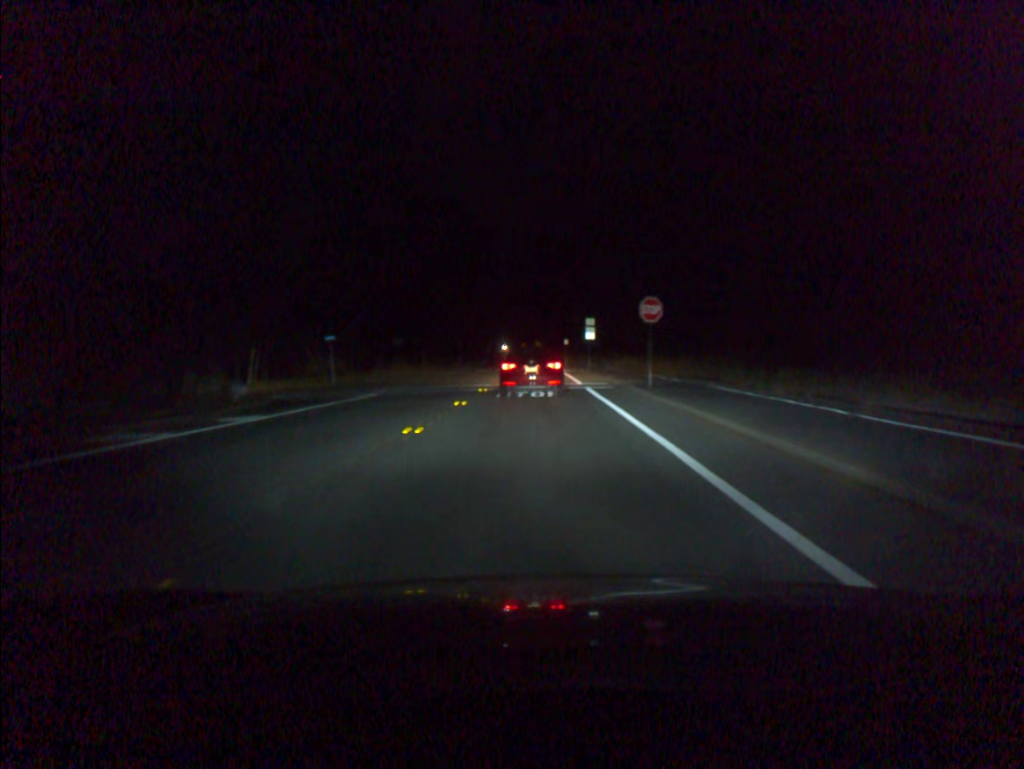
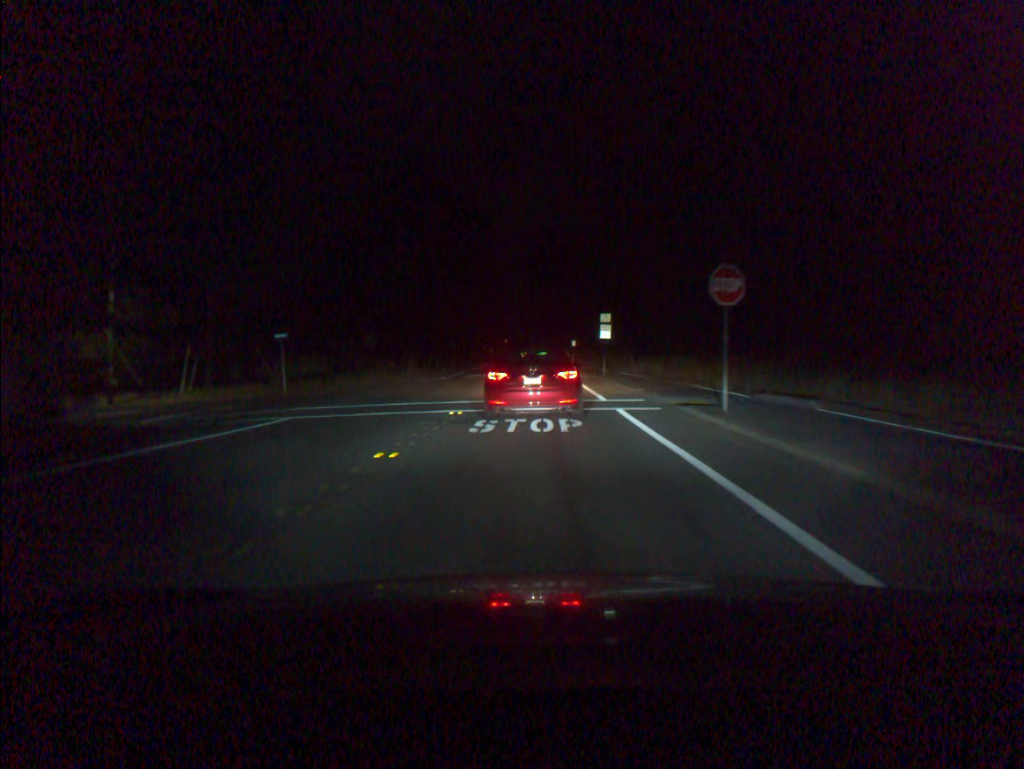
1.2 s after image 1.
(0.0, +10.1) m; 0°
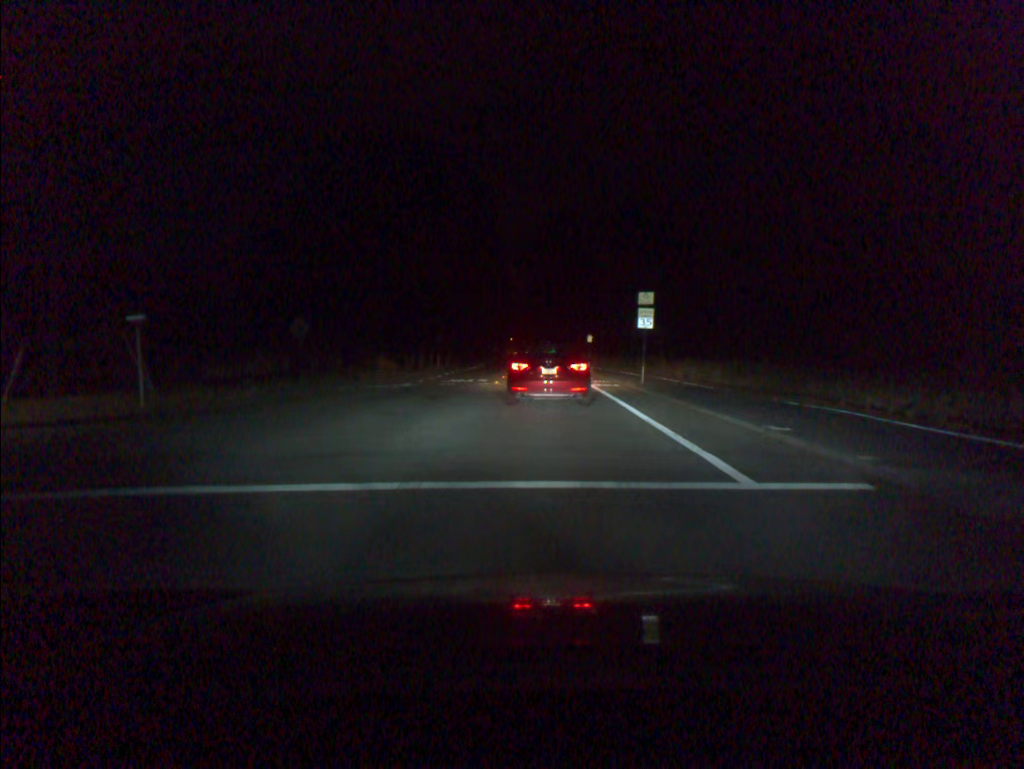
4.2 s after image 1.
(-0.1, +14.4) m; -1°
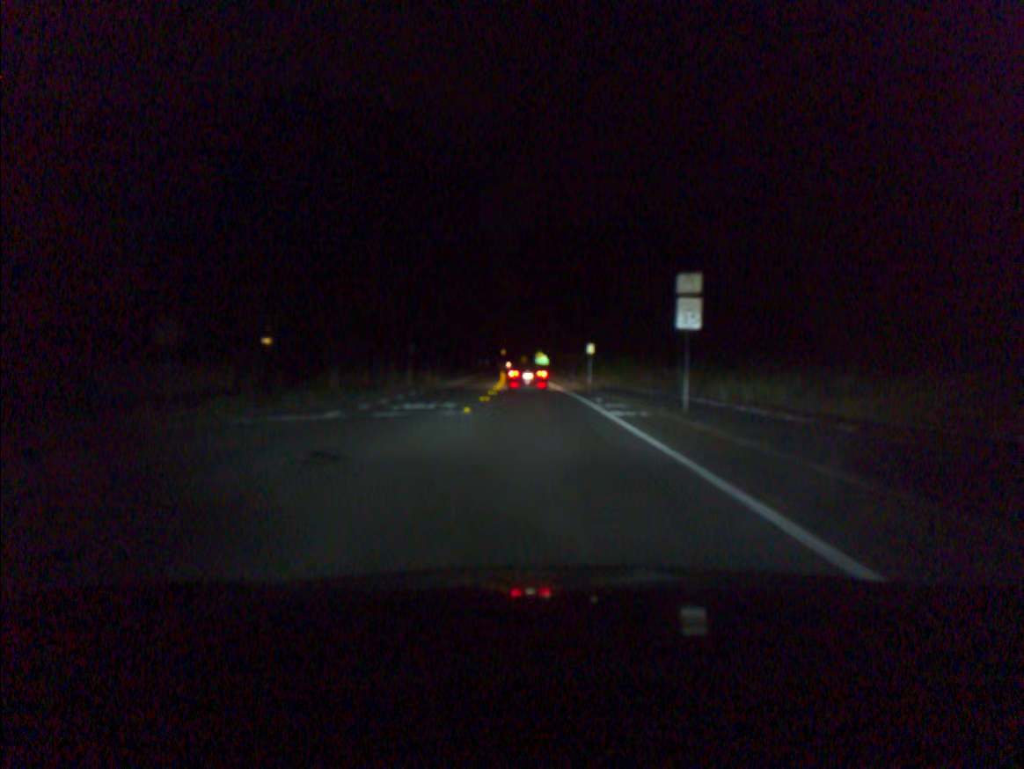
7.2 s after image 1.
(+0.2, +10.6) m; +1°
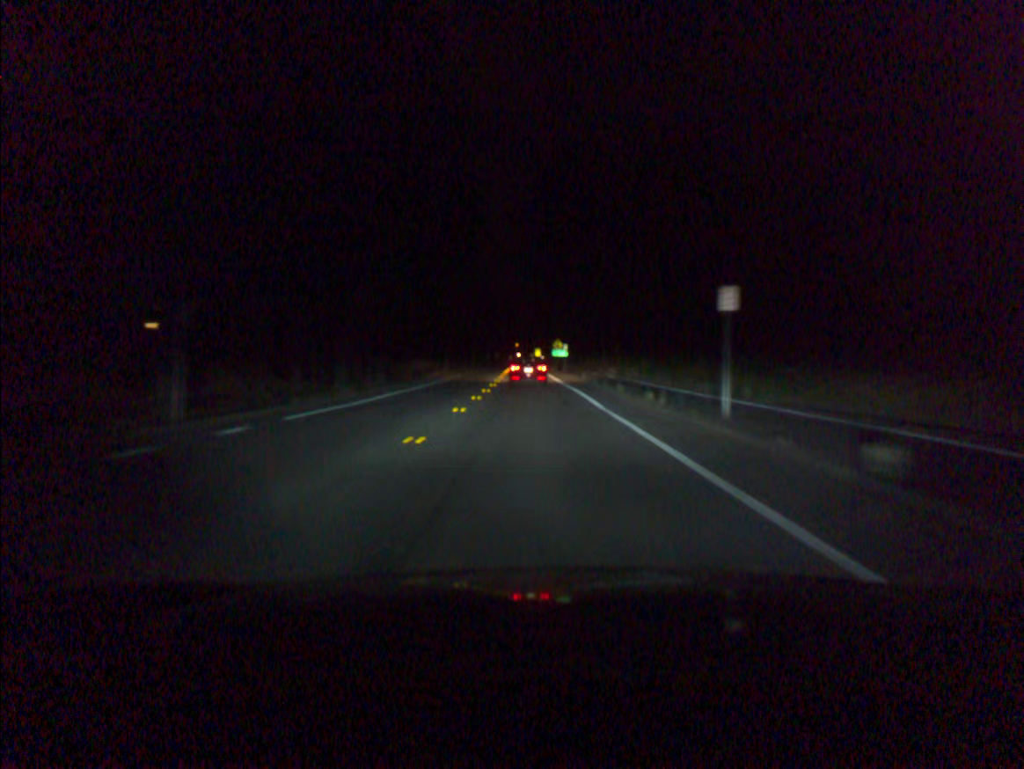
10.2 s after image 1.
(-0.1, +32.2) m; -1°
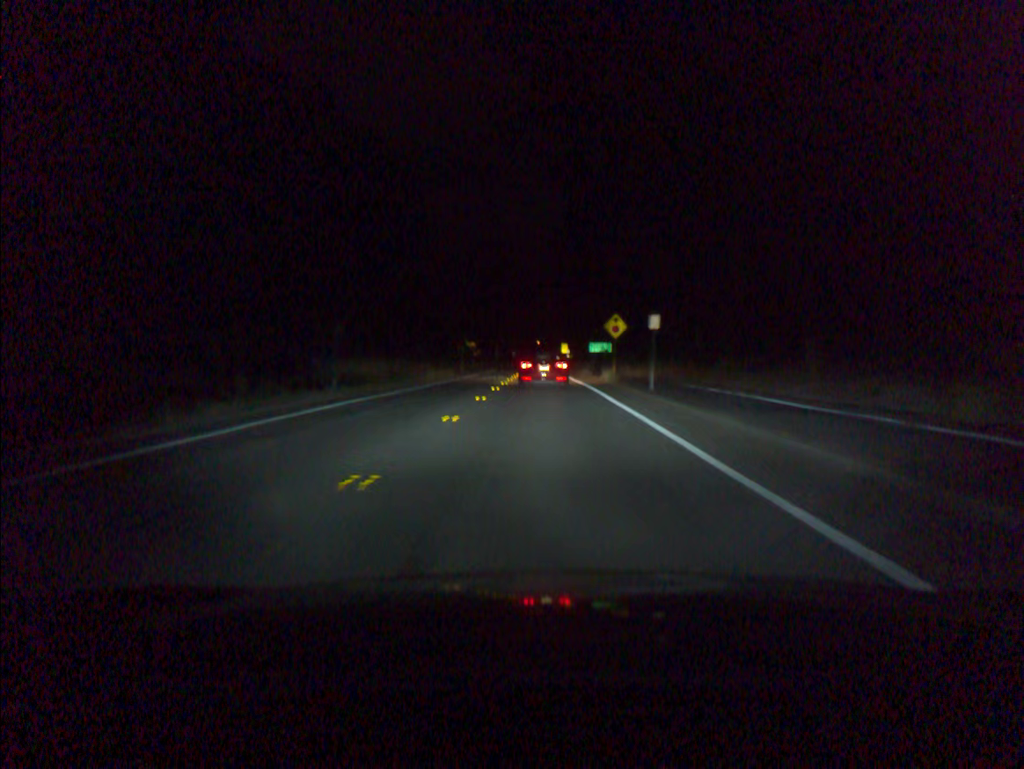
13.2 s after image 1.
(-0.6, +45.7) m; -2°
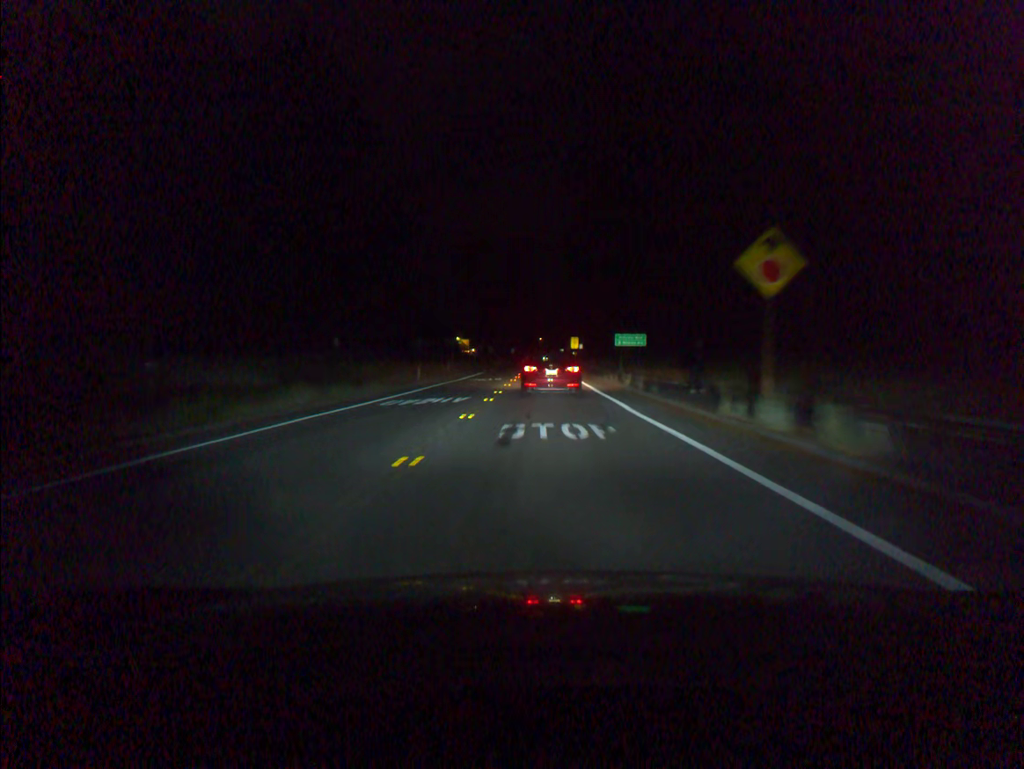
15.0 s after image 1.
(0.0, +27.5) m; 0°
